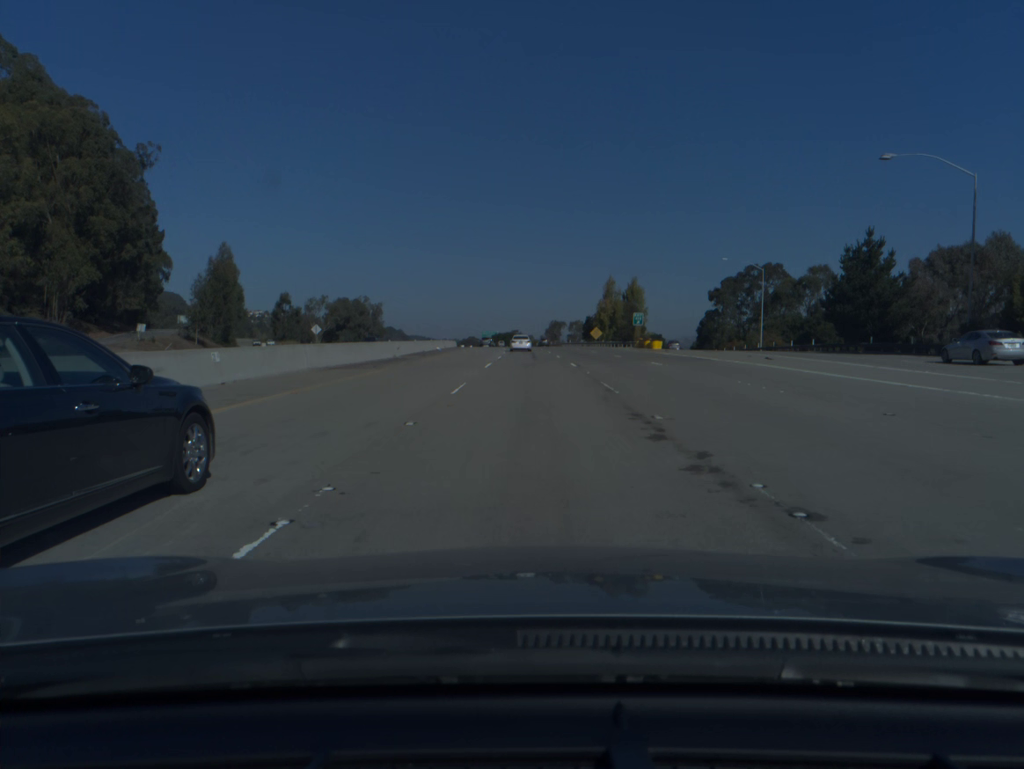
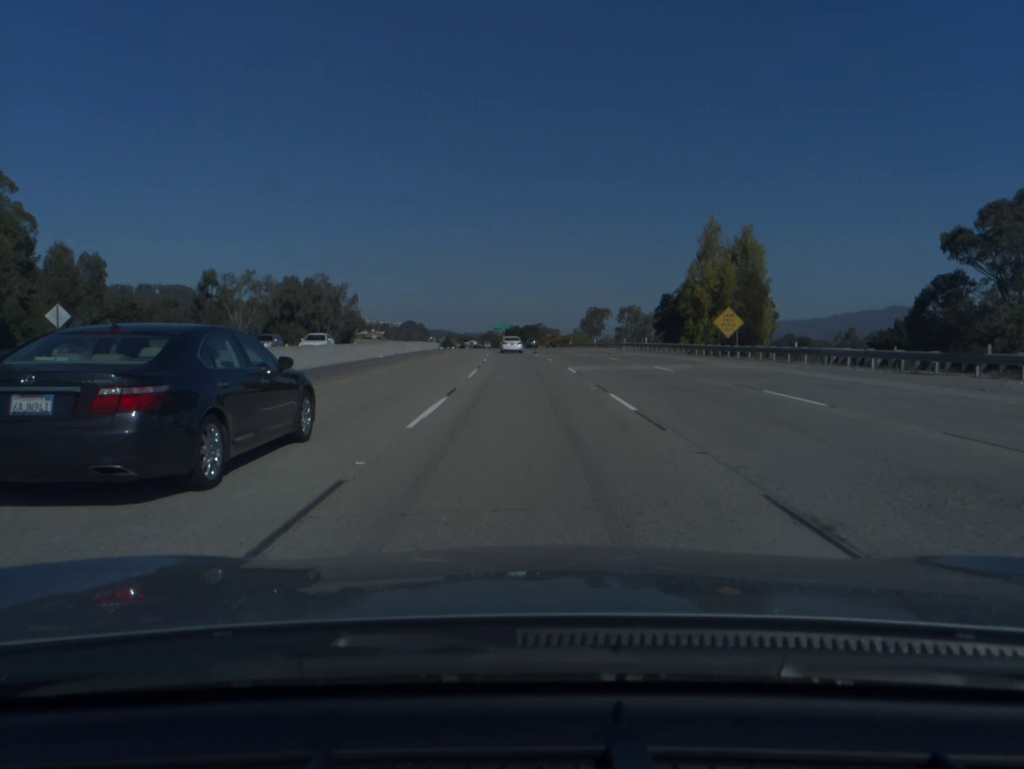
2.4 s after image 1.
(-0.7, +77.1) m; -2°
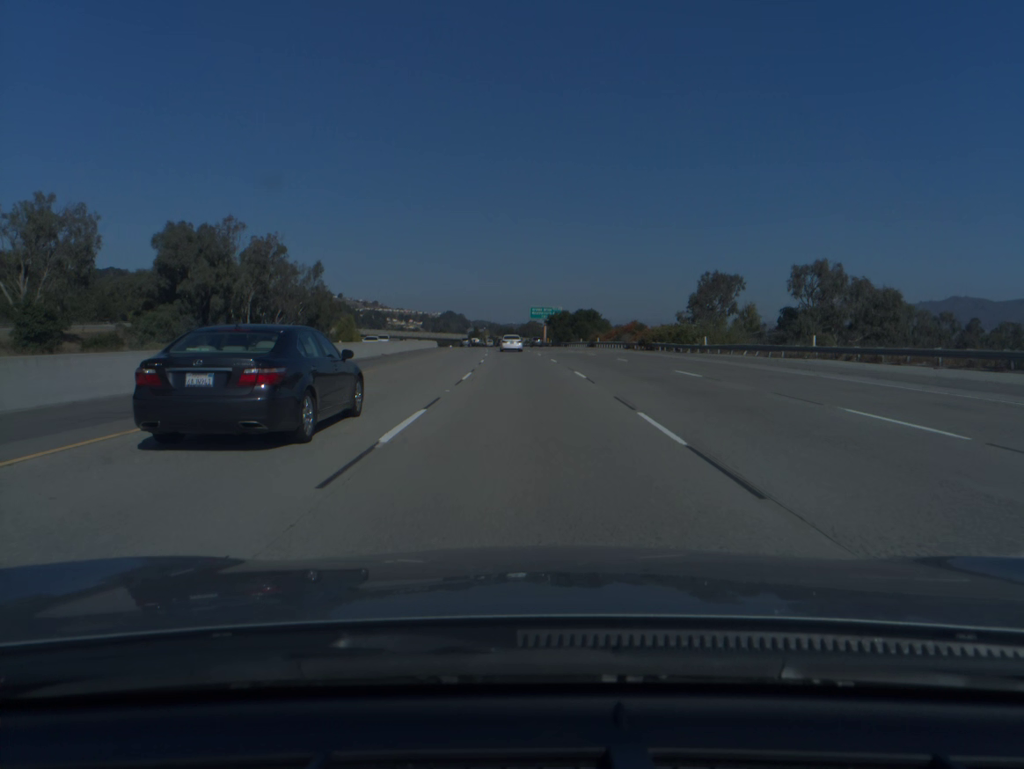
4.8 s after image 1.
(-2.3, +77.1) m; -3°
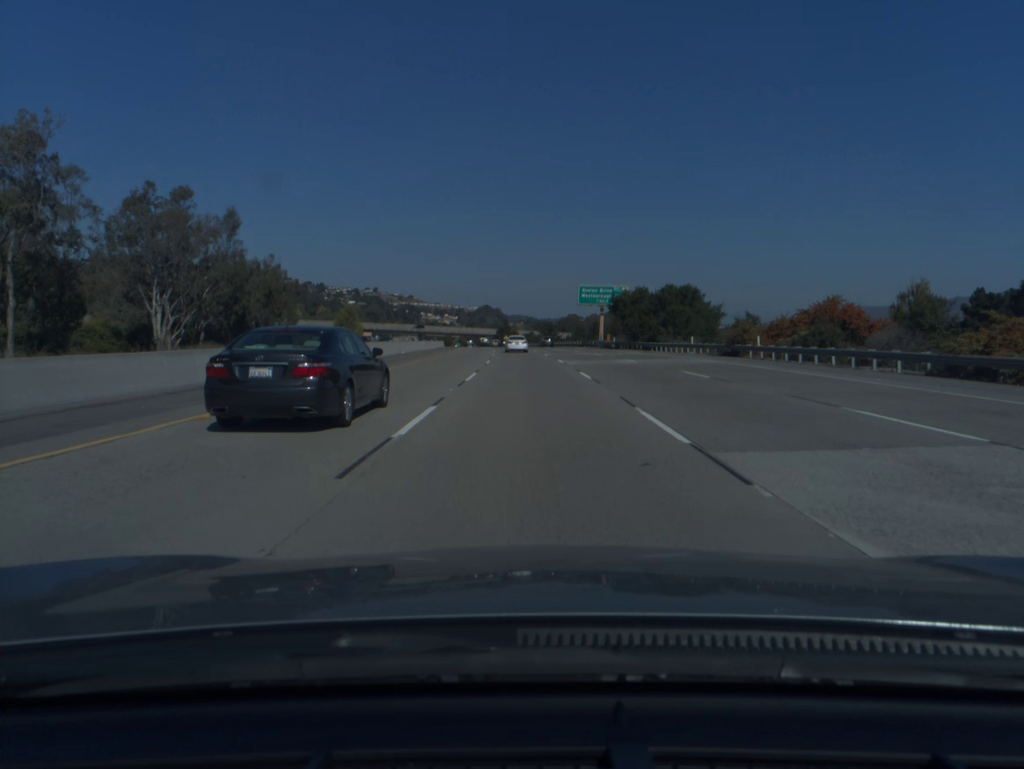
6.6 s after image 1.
(-1.4, +58.1) m; -3°
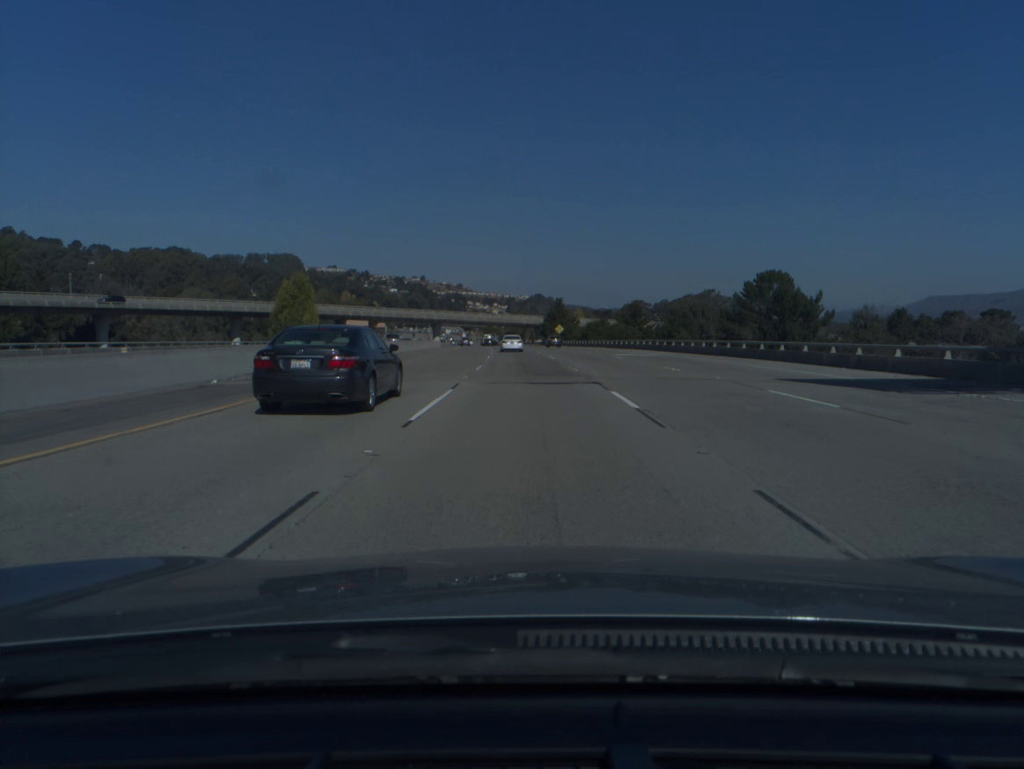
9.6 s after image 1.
(-3.1, +97.4) m; -4°
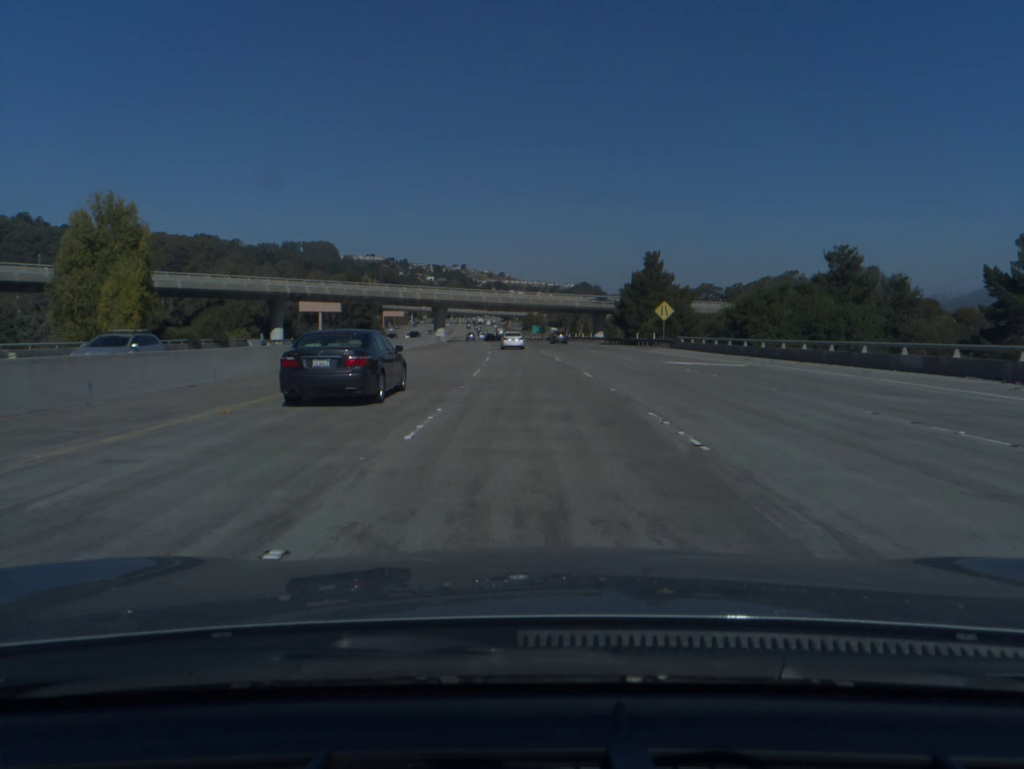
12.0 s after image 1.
(-2.2, +77.7) m; -3°
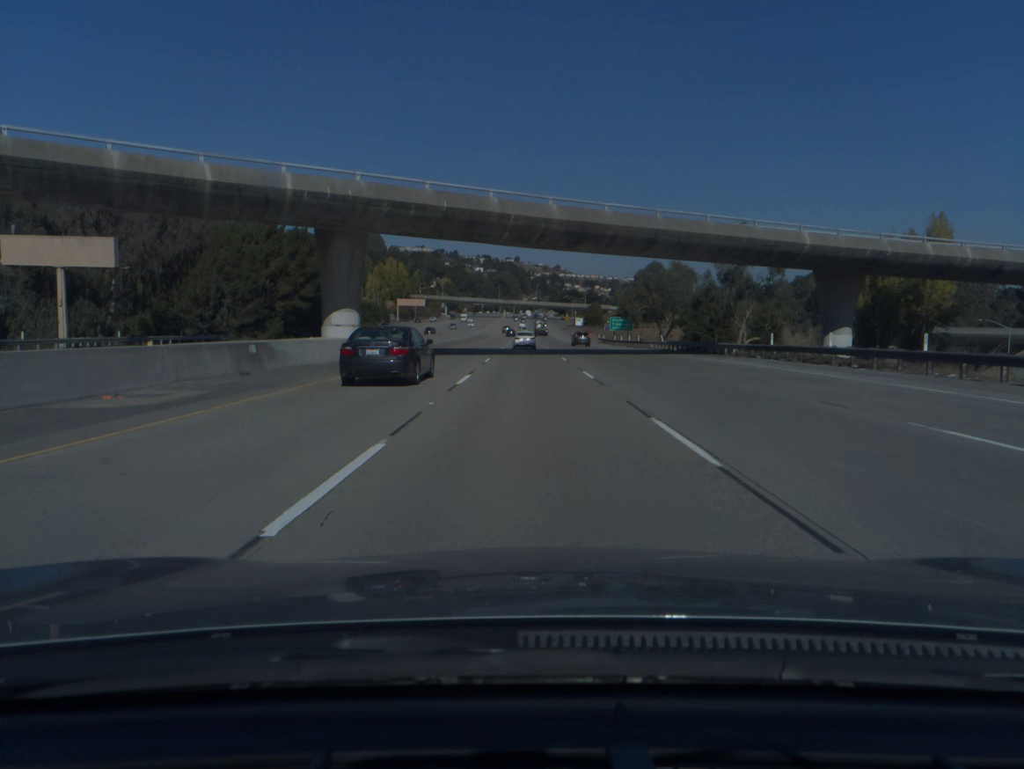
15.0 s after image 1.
(-3.6, +96.8) m; -4°
